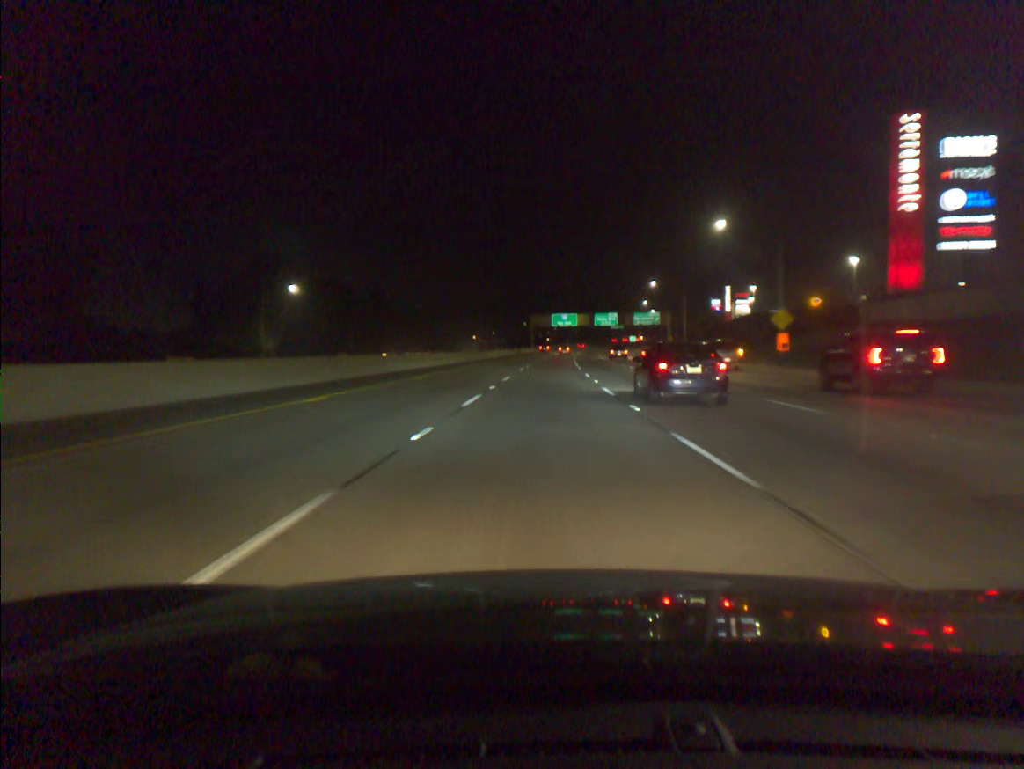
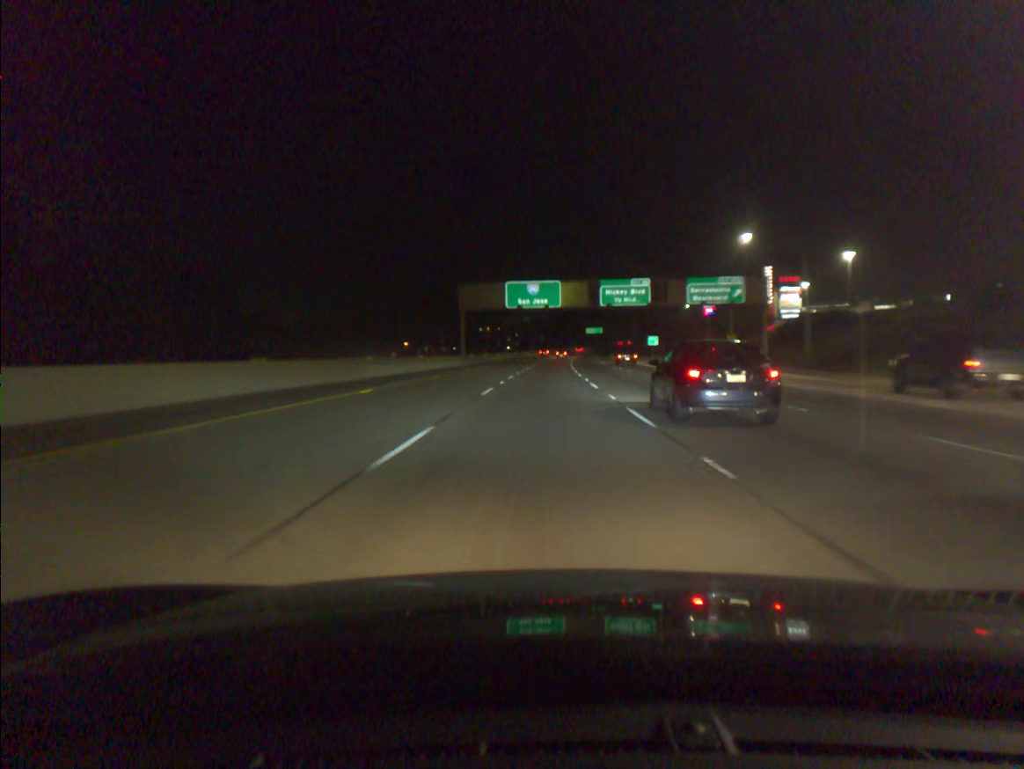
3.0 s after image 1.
(+2.4, +96.5) m; +3°
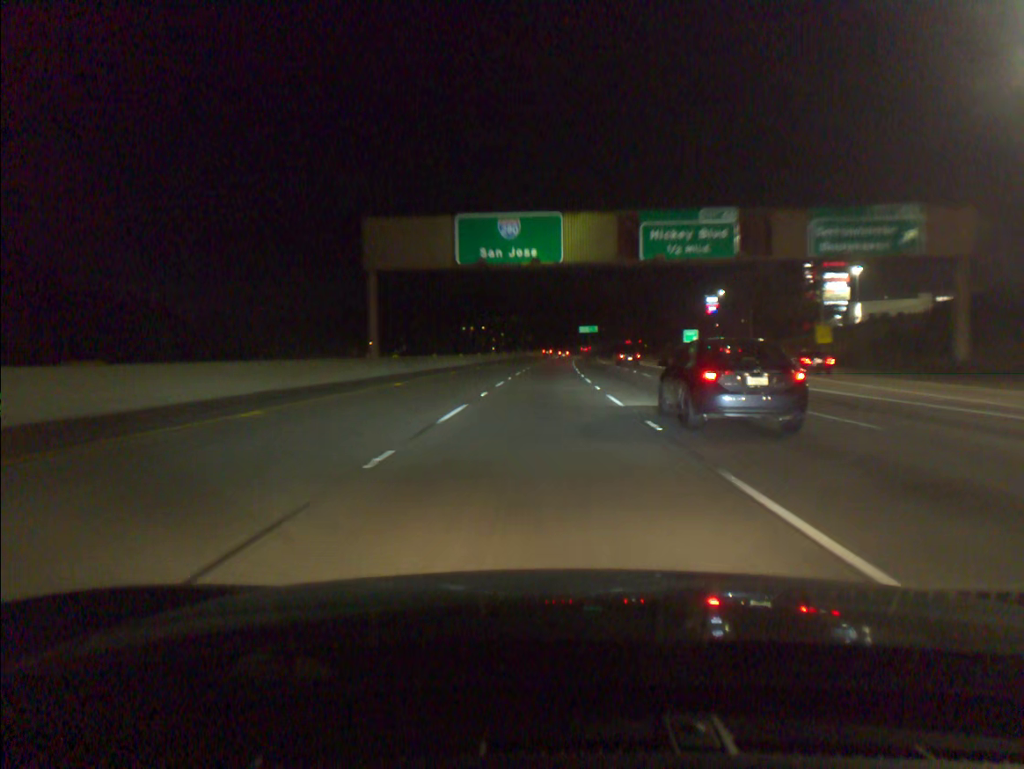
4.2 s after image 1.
(+0.3, +38.5) m; +1°
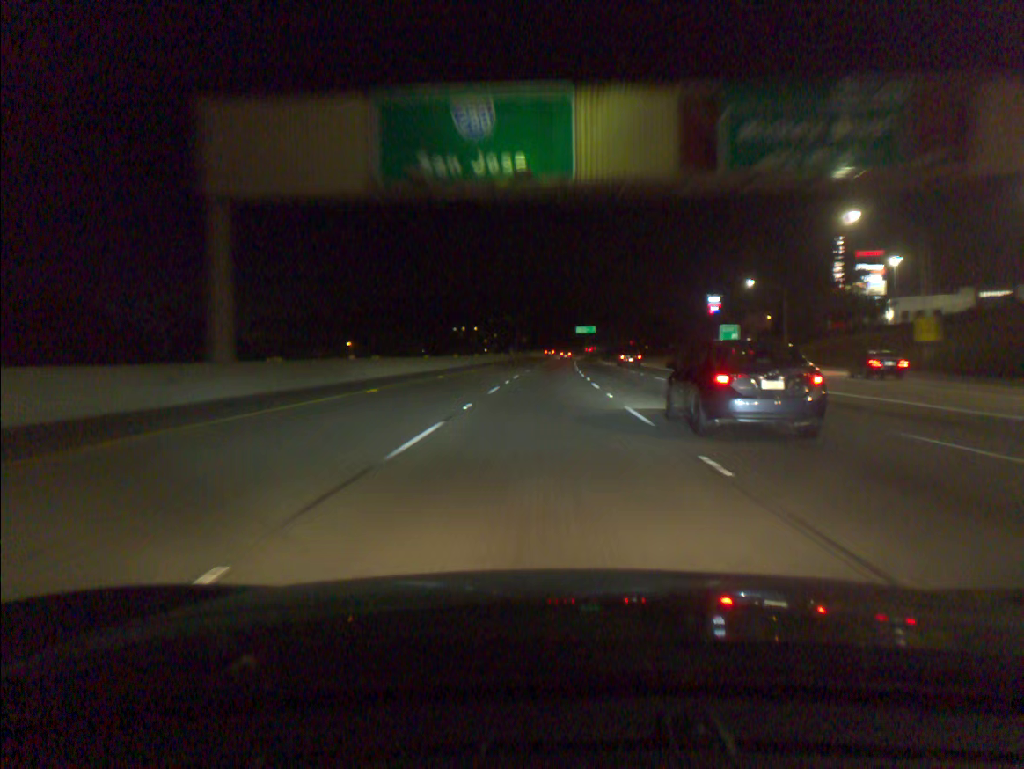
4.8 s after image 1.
(+0.1, +19.2) m; 0°
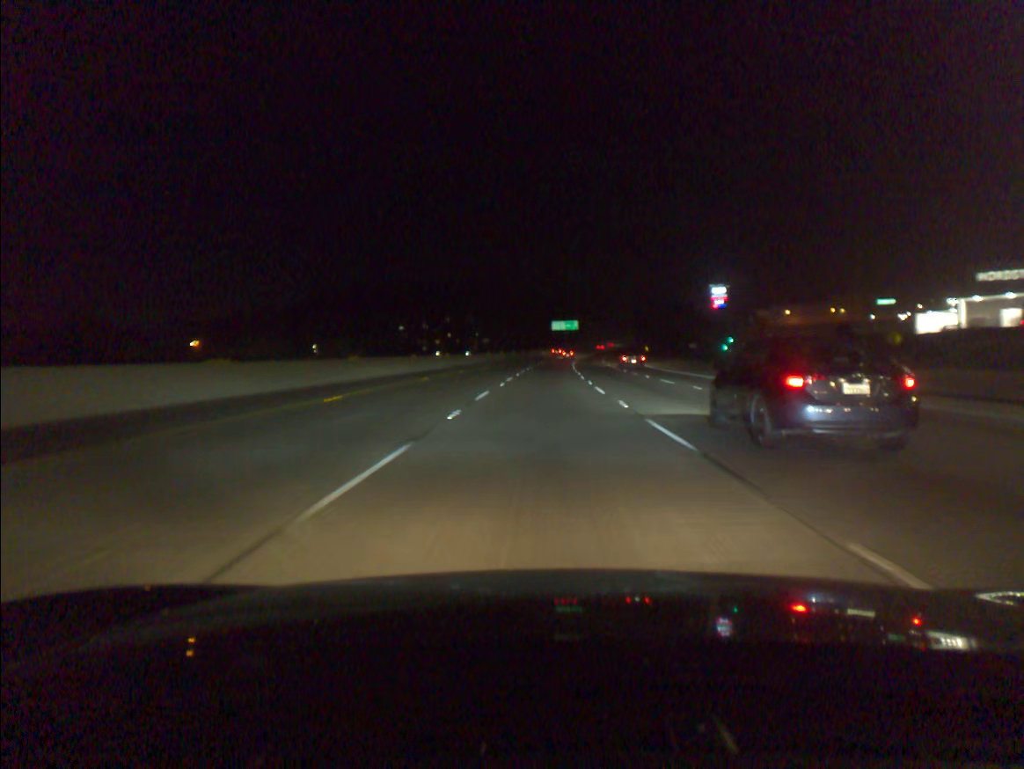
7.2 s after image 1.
(+1.5, +77.0) m; +2°
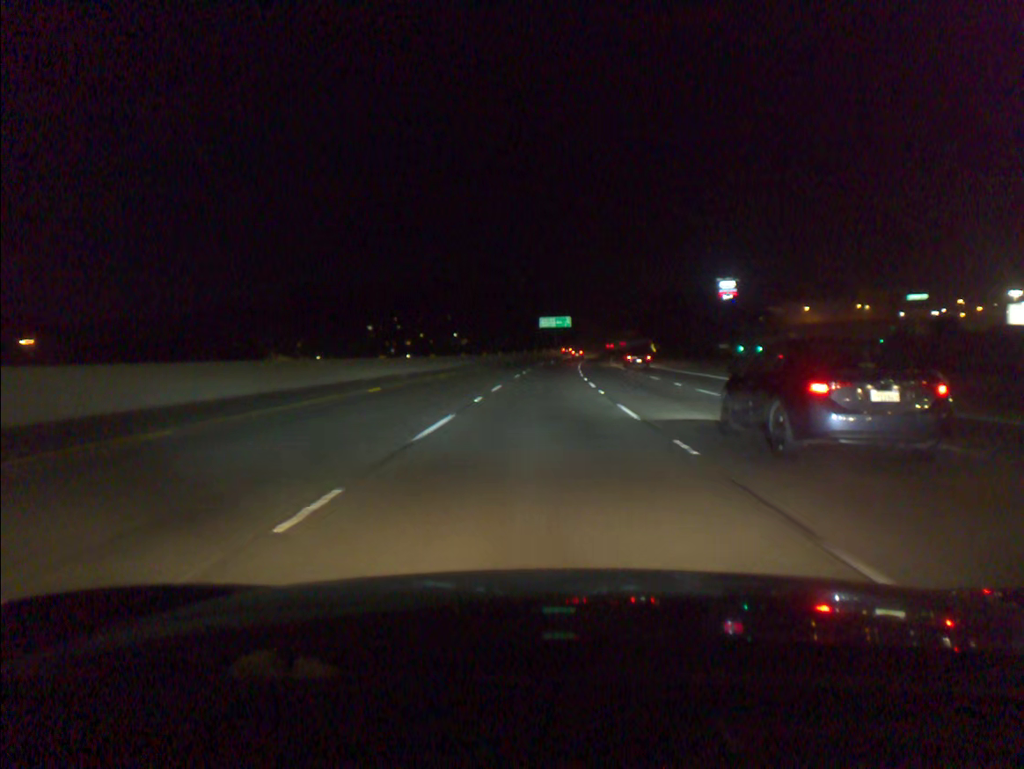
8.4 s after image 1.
(+0.3, +38.7) m; +1°
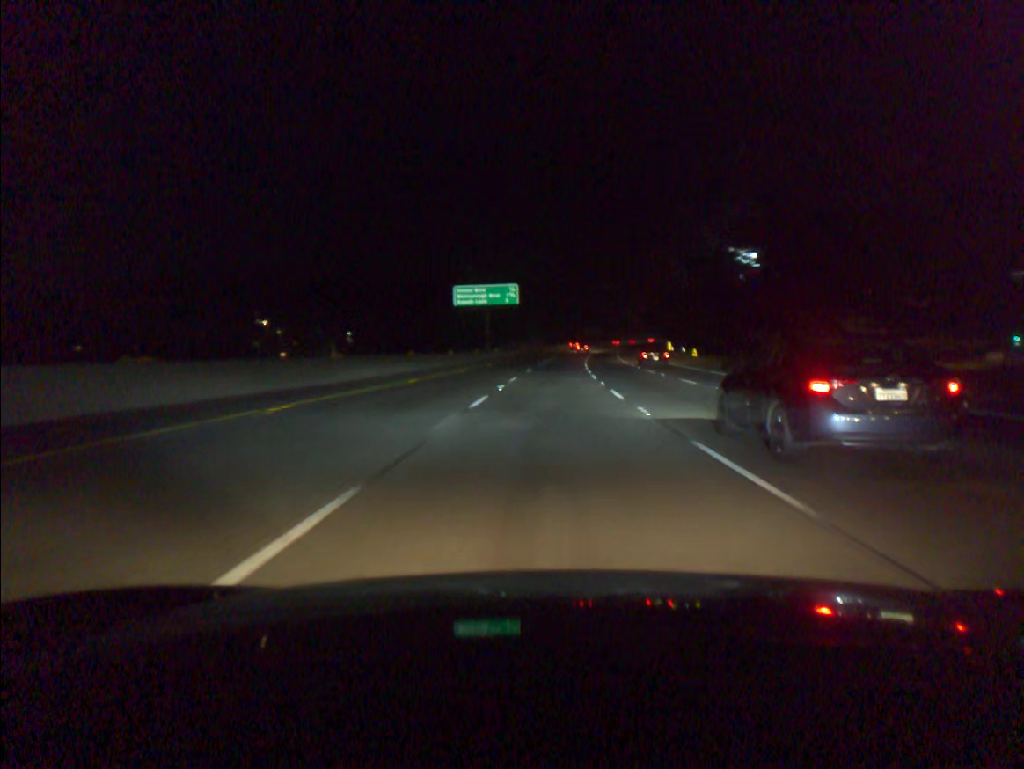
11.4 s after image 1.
(+3.0, +96.8) m; +4°
